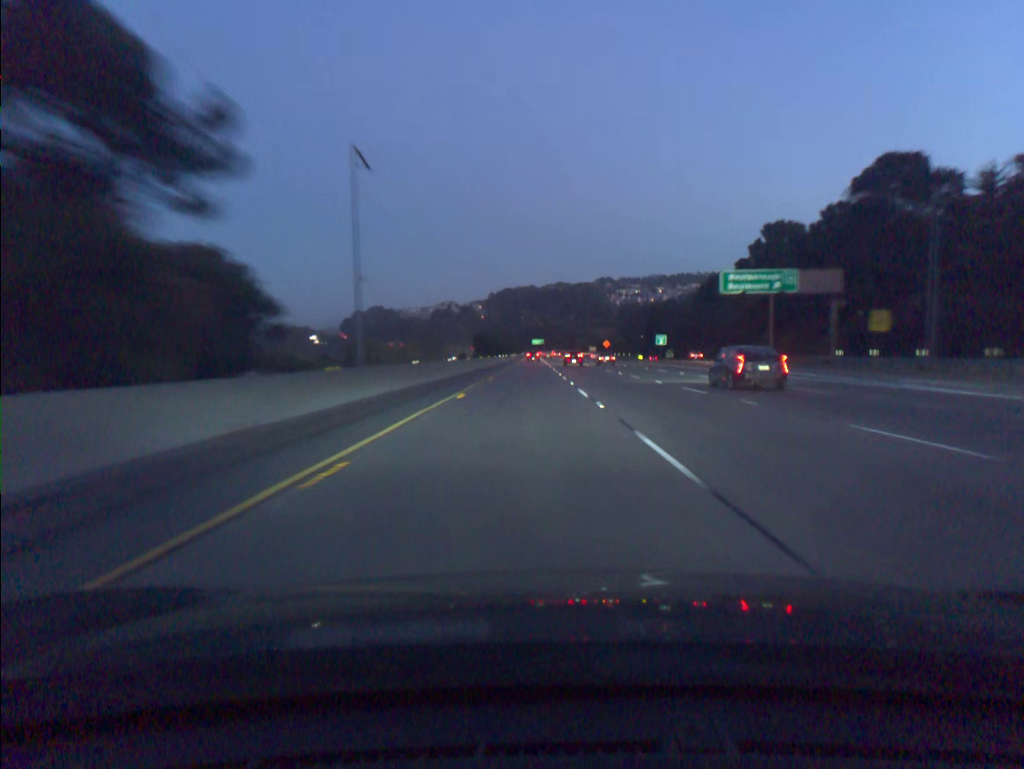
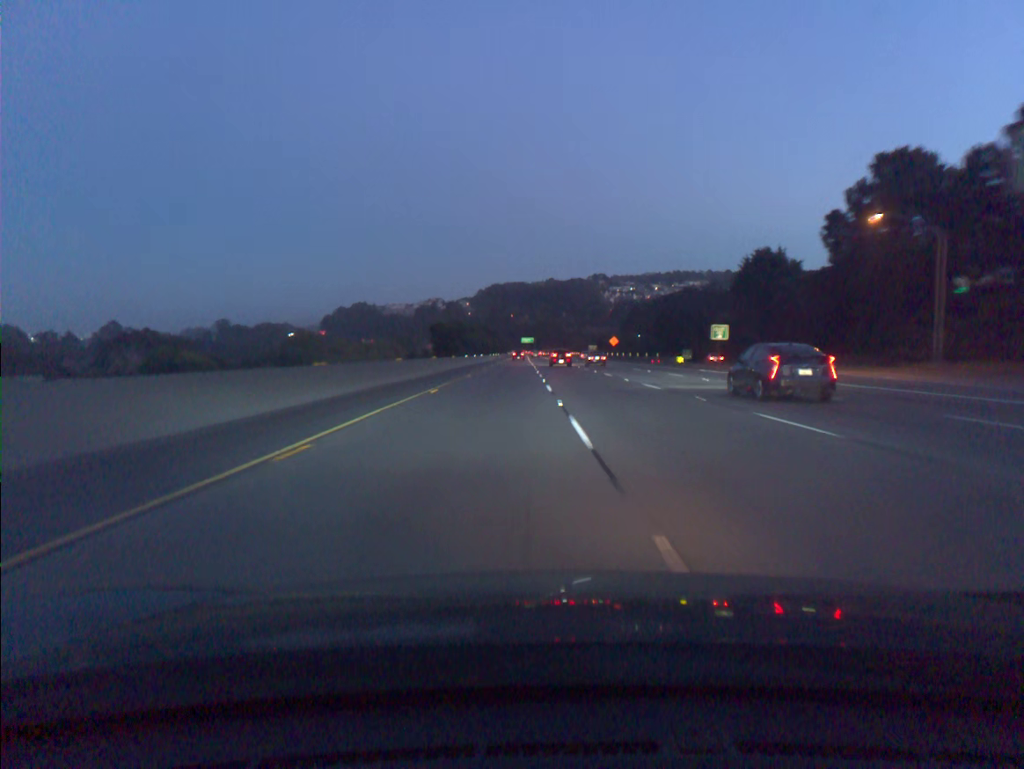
(+0.3, +41.4) m; +1°
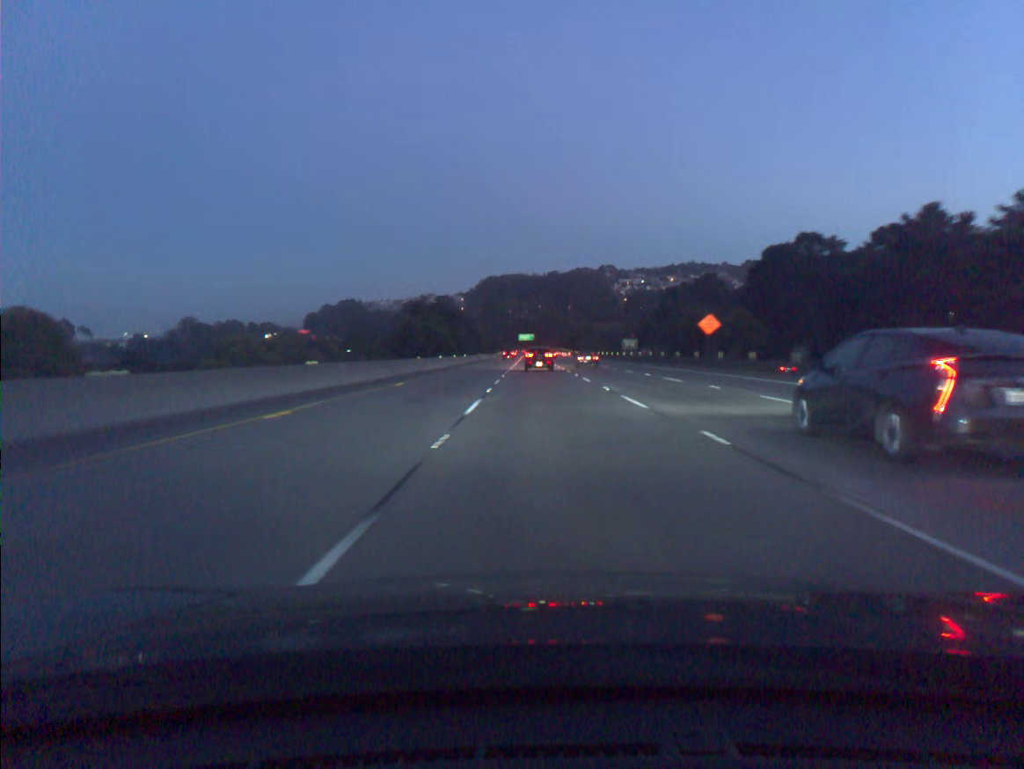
(+0.1, +82.1) m; 0°
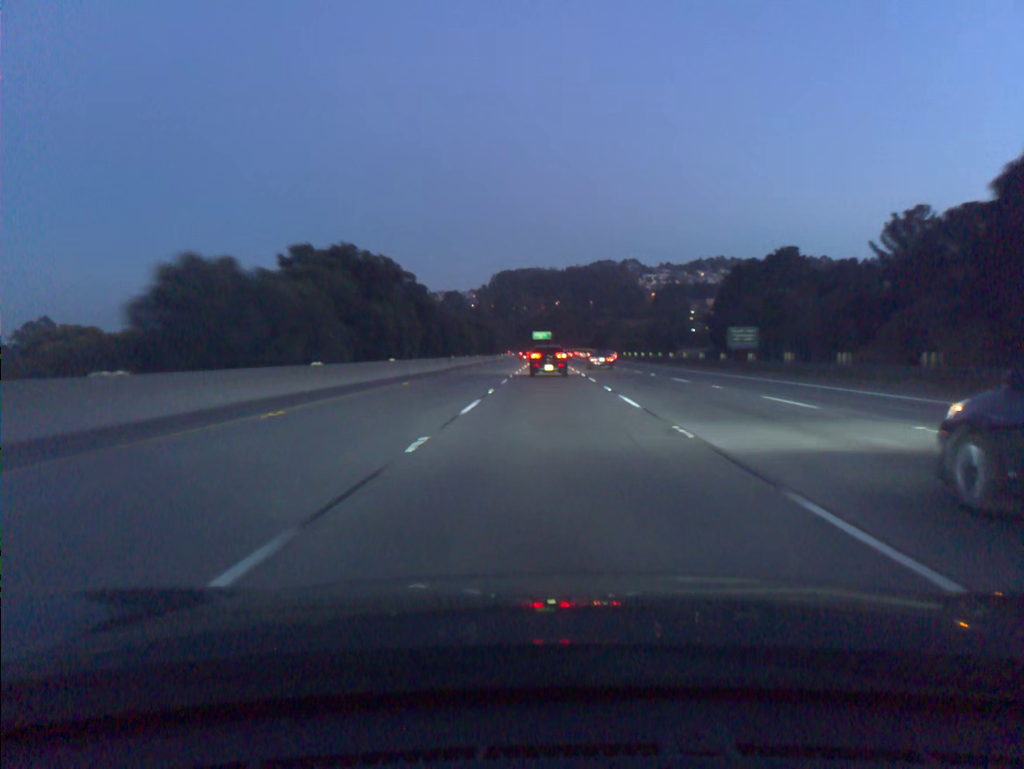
(-0.6, +58.5) m; -1°
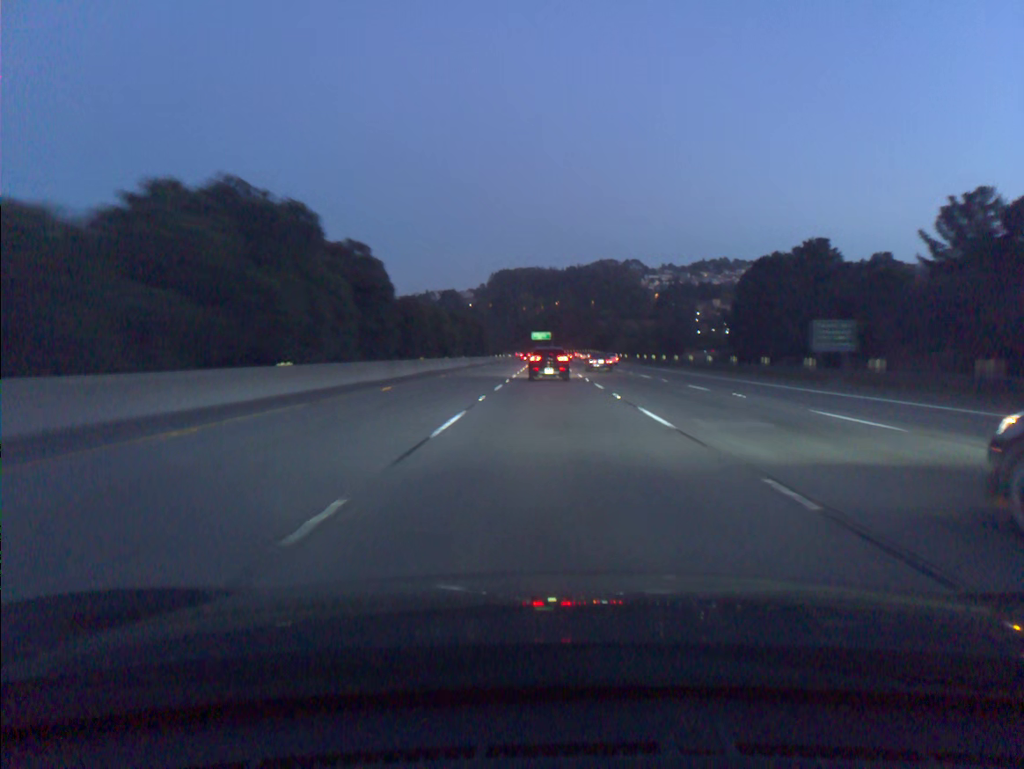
(0.0, +18.6) m; 0°
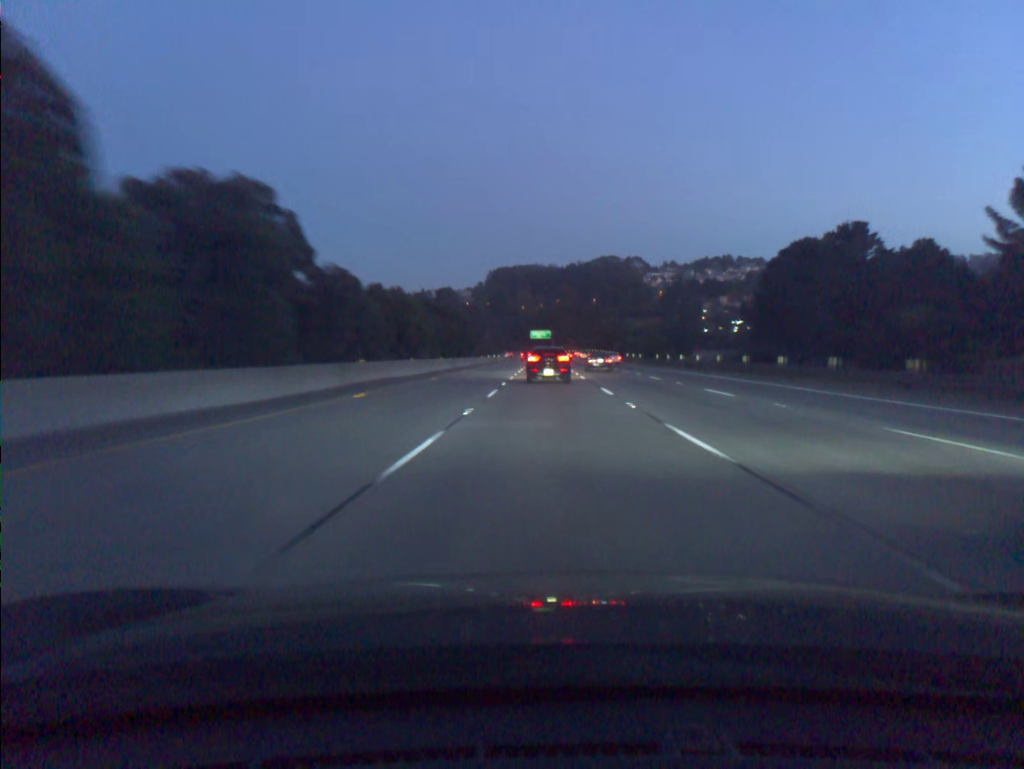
(0.0, +18.3) m; 0°
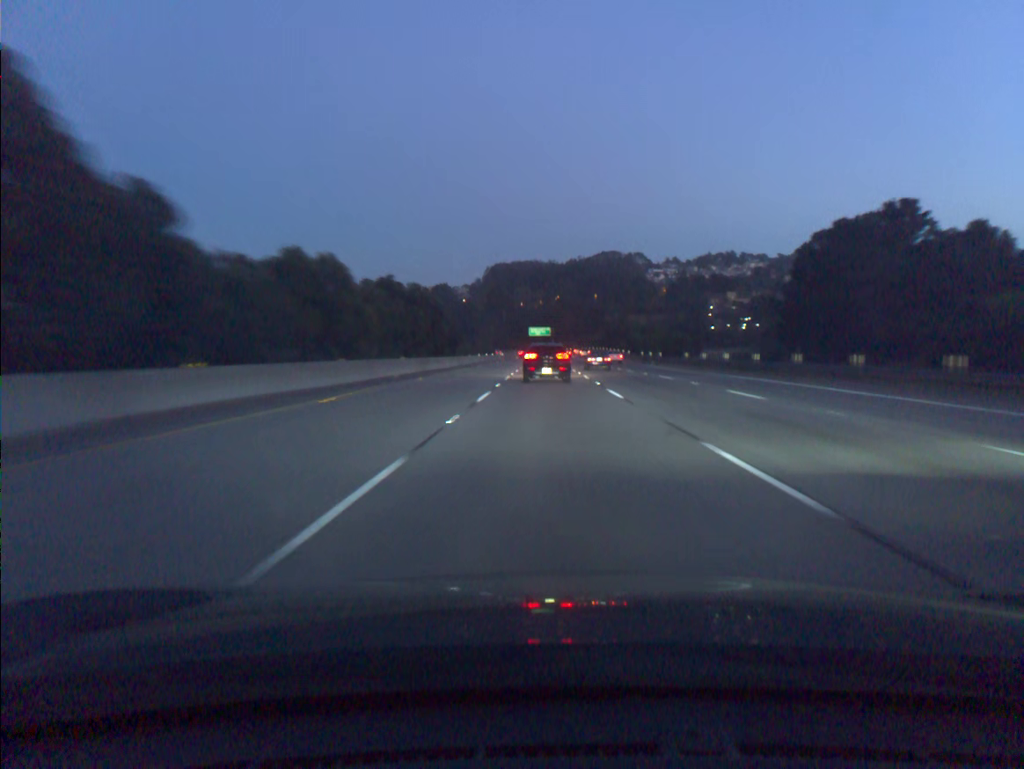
(0.0, +18.0) m; 0°
